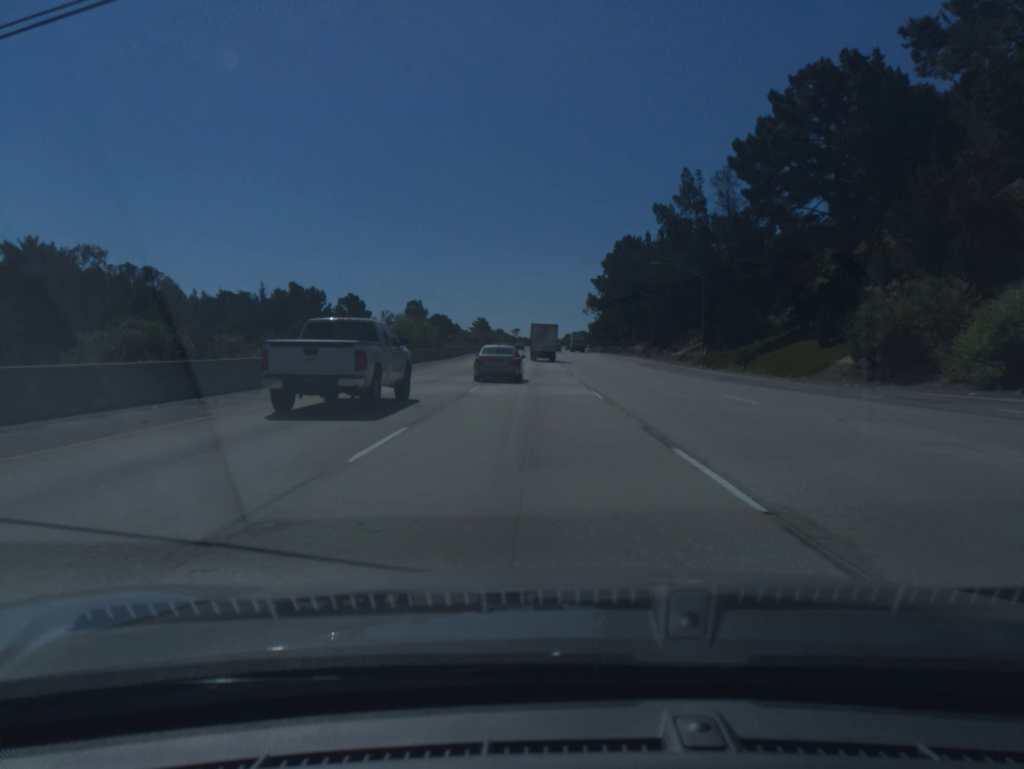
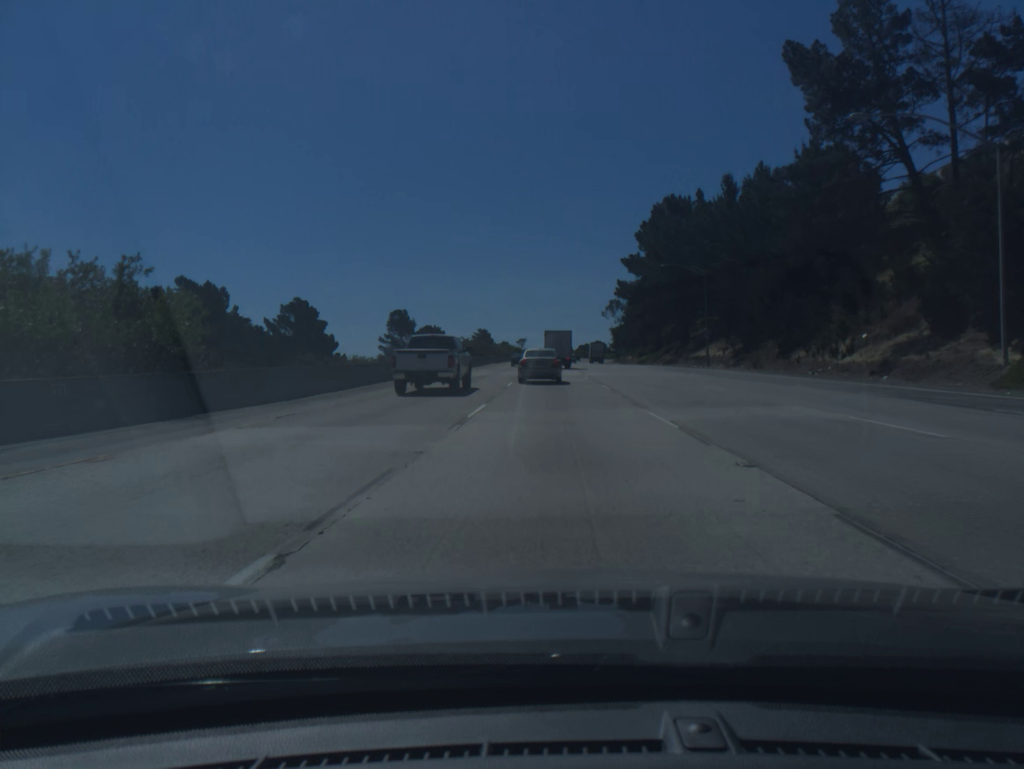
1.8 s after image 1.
(-0.8, +51.3) m; -1°
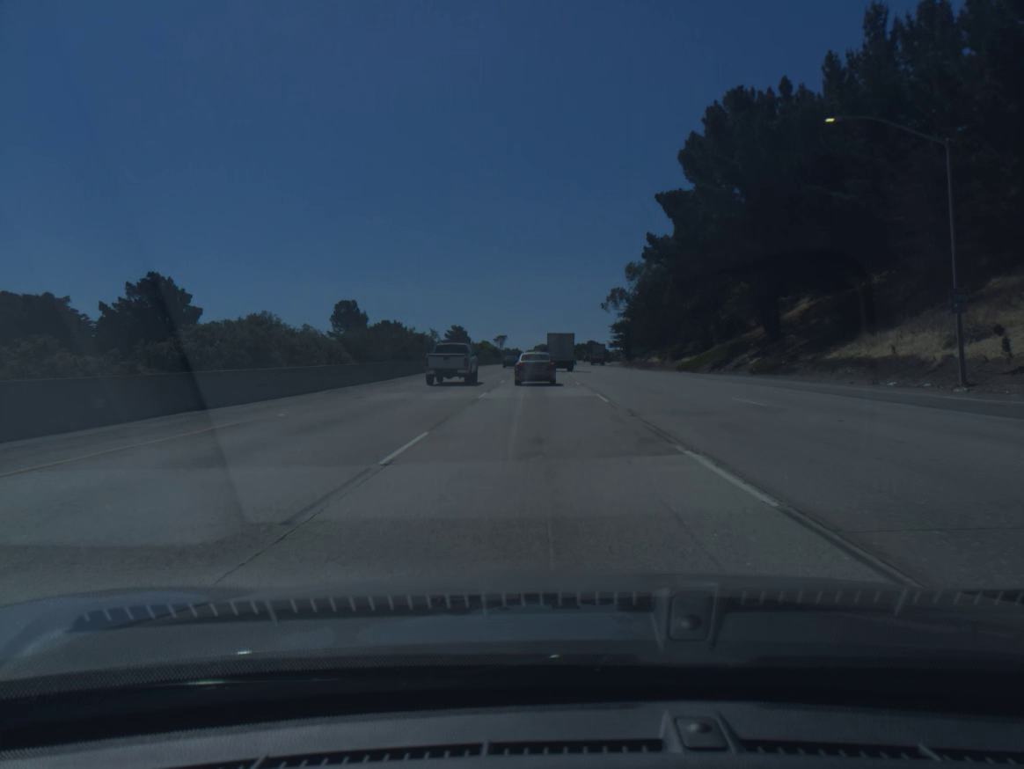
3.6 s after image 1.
(+0.5, +50.6) m; +1°
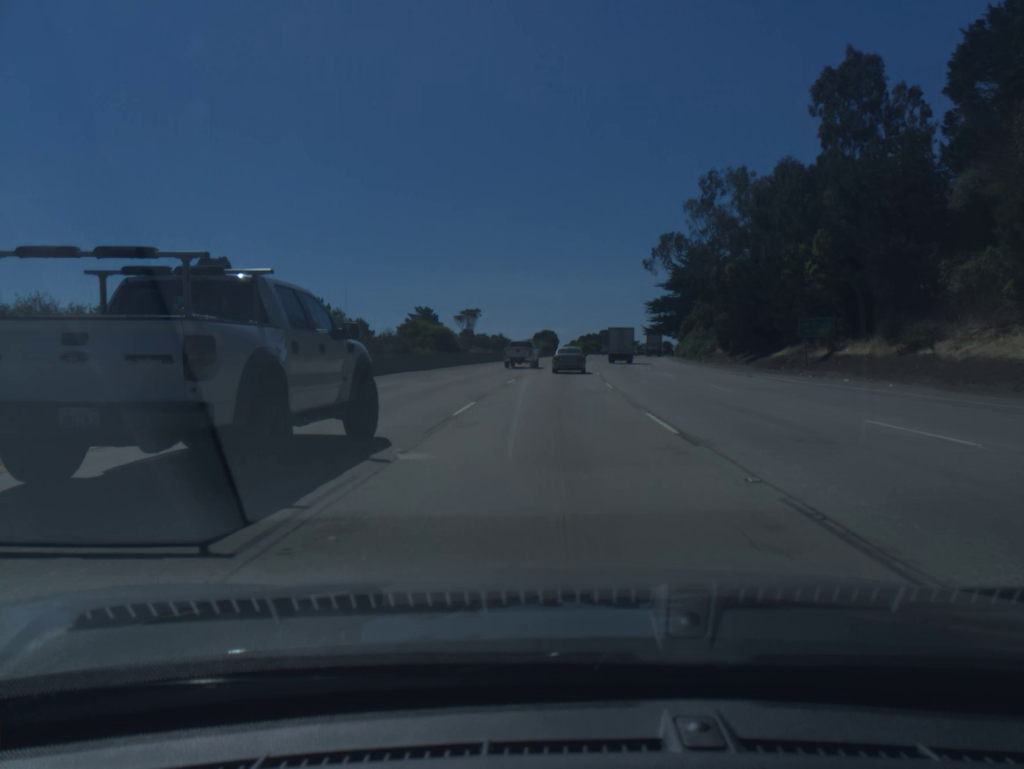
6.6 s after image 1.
(-0.6, +82.1) m; 0°
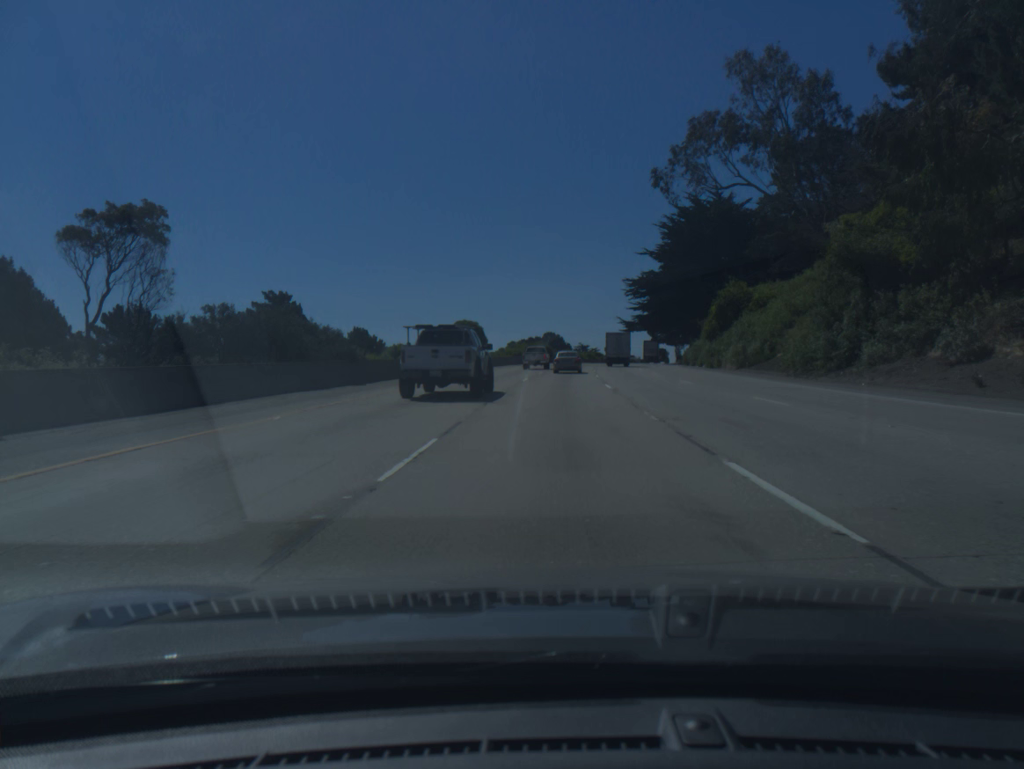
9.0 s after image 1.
(+2.2, +65.2) m; +4°
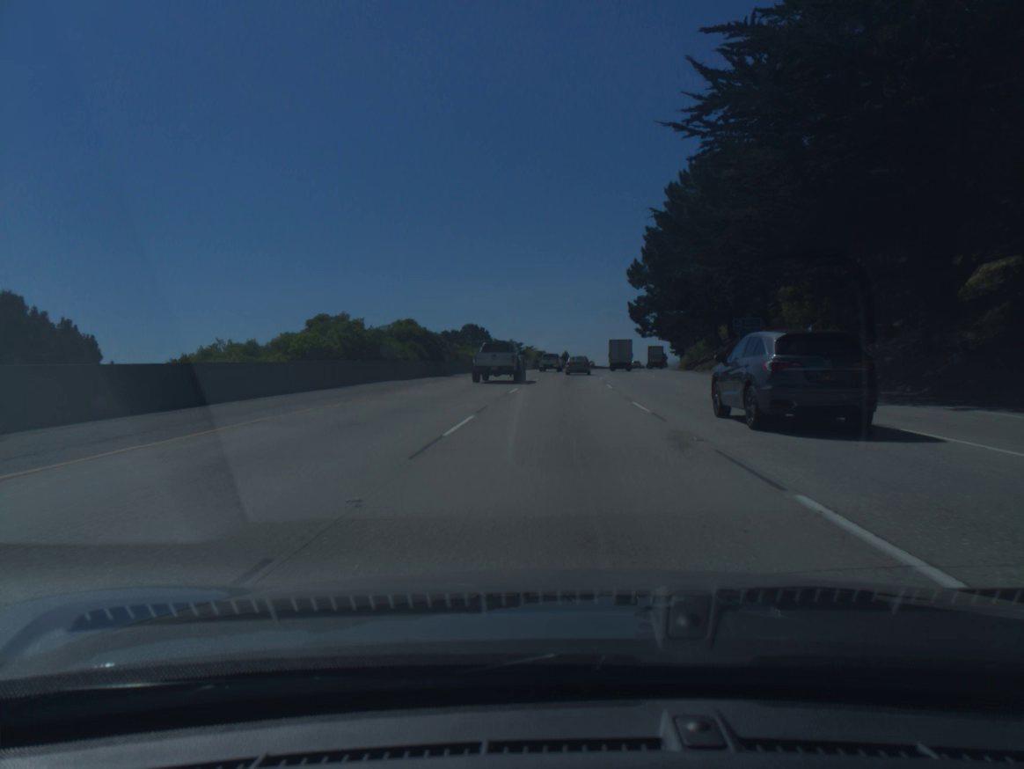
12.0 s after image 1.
(+3.5, +83.0) m; +5°
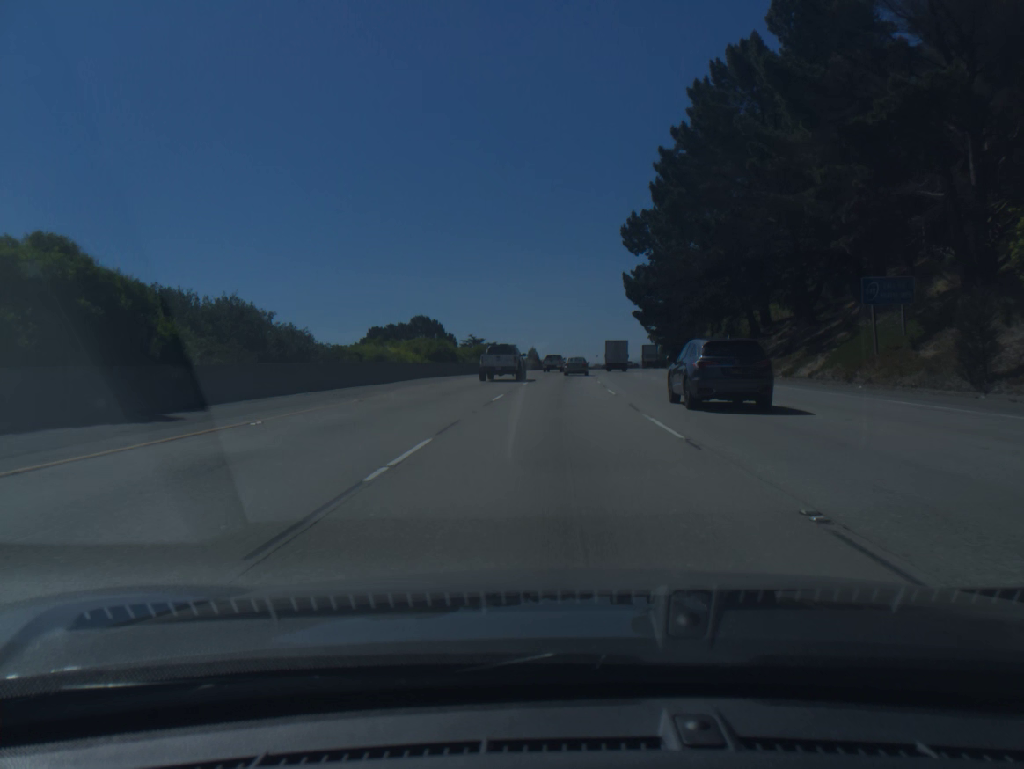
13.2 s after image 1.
(+0.8, +33.8) m; +2°
